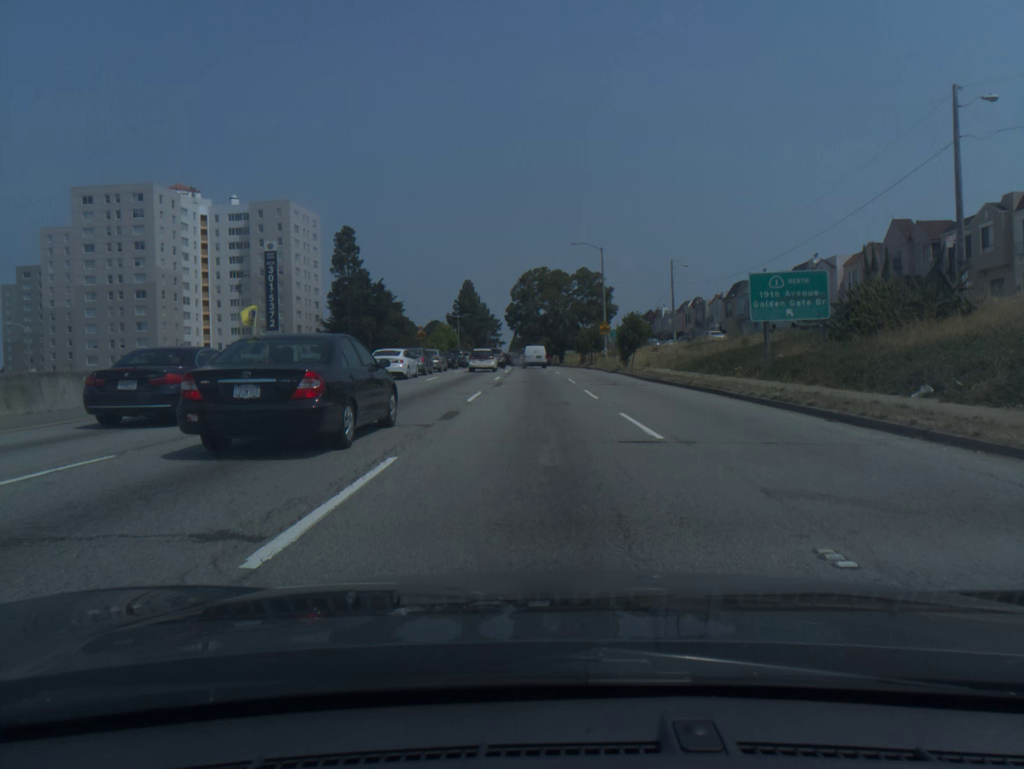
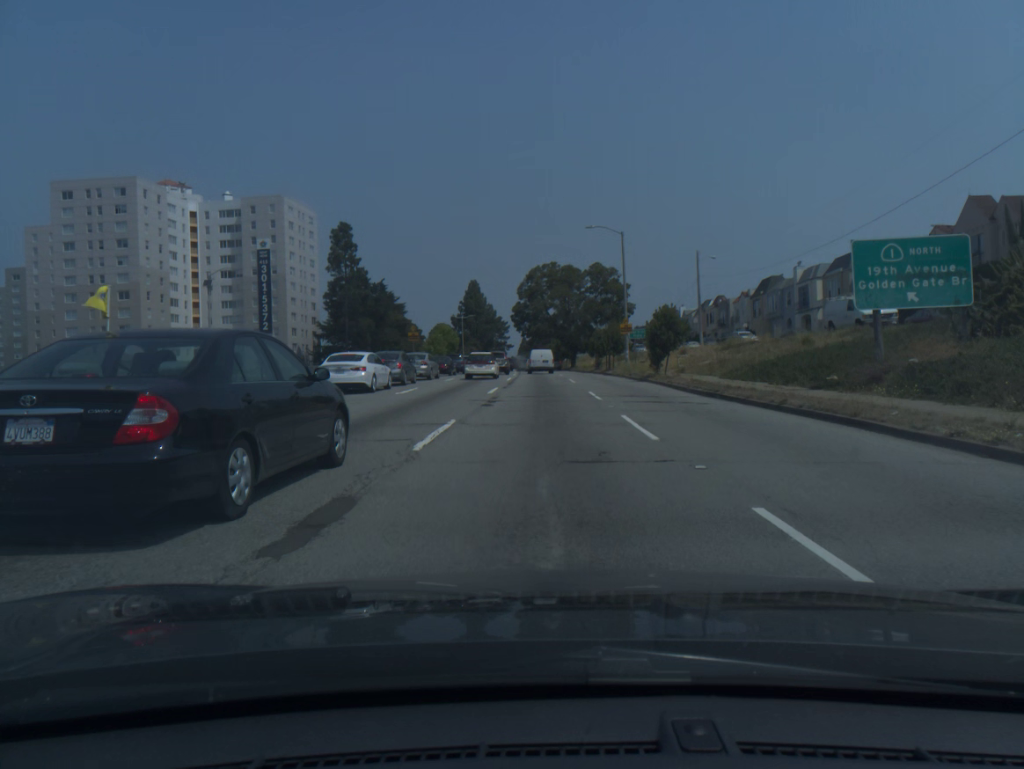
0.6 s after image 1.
(0.0, +9.1) m; 0°
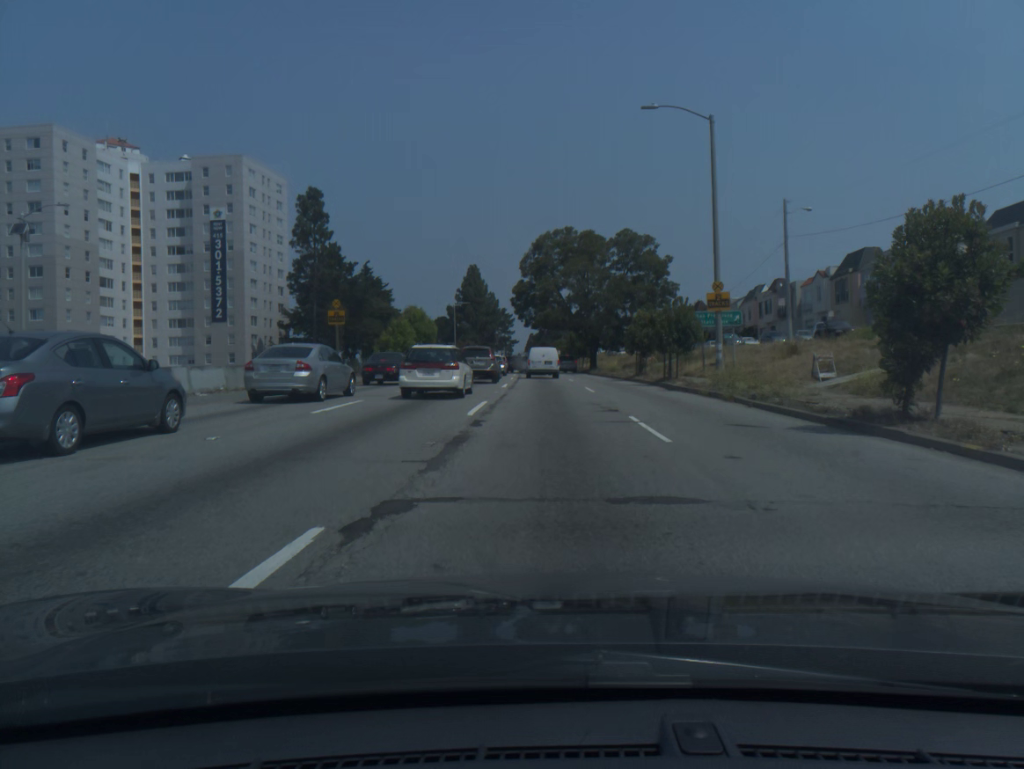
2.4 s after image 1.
(-0.2, +24.4) m; -1°
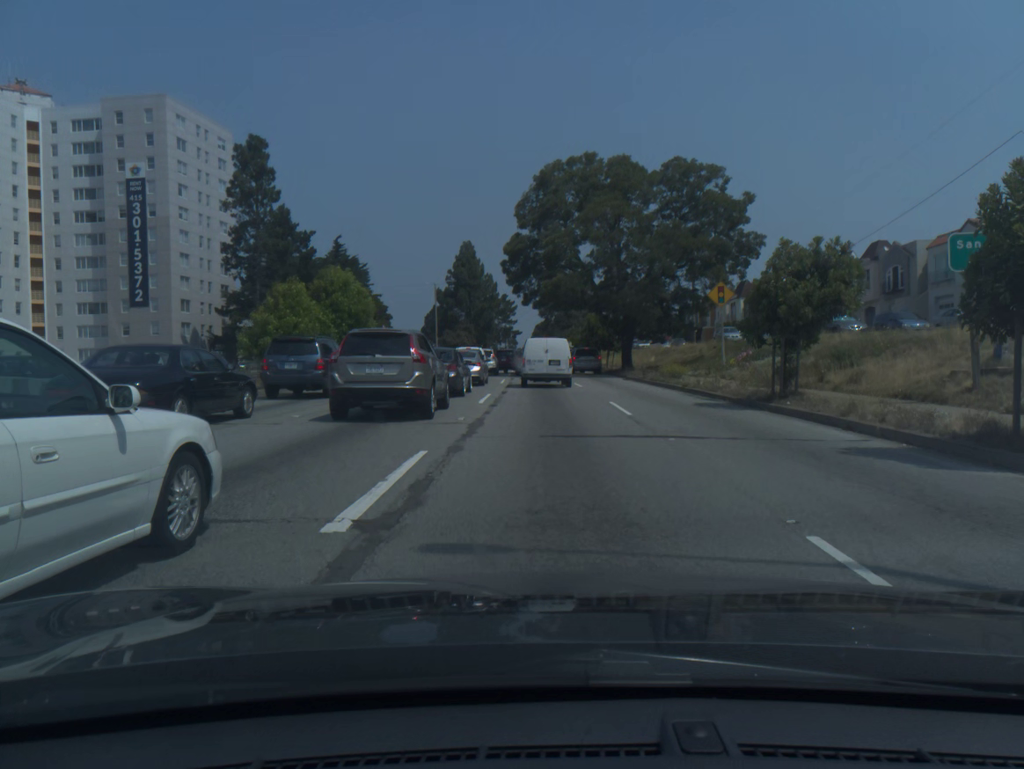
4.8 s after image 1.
(-0.1, +25.3) m; 0°
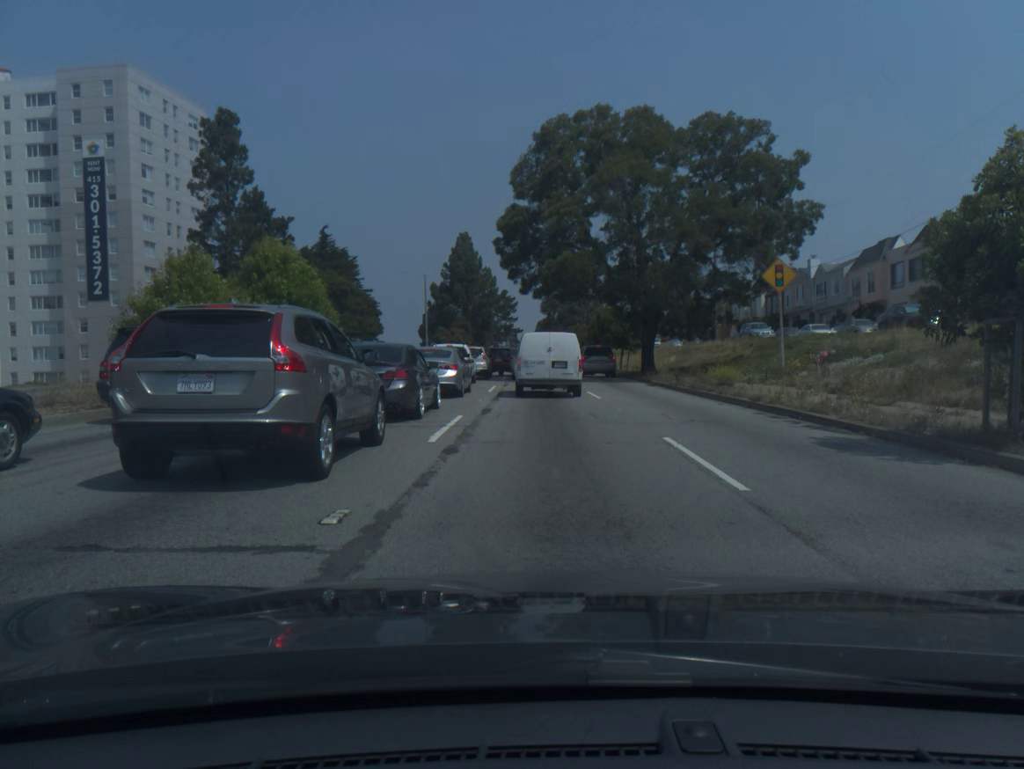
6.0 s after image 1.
(0.0, +8.9) m; 0°
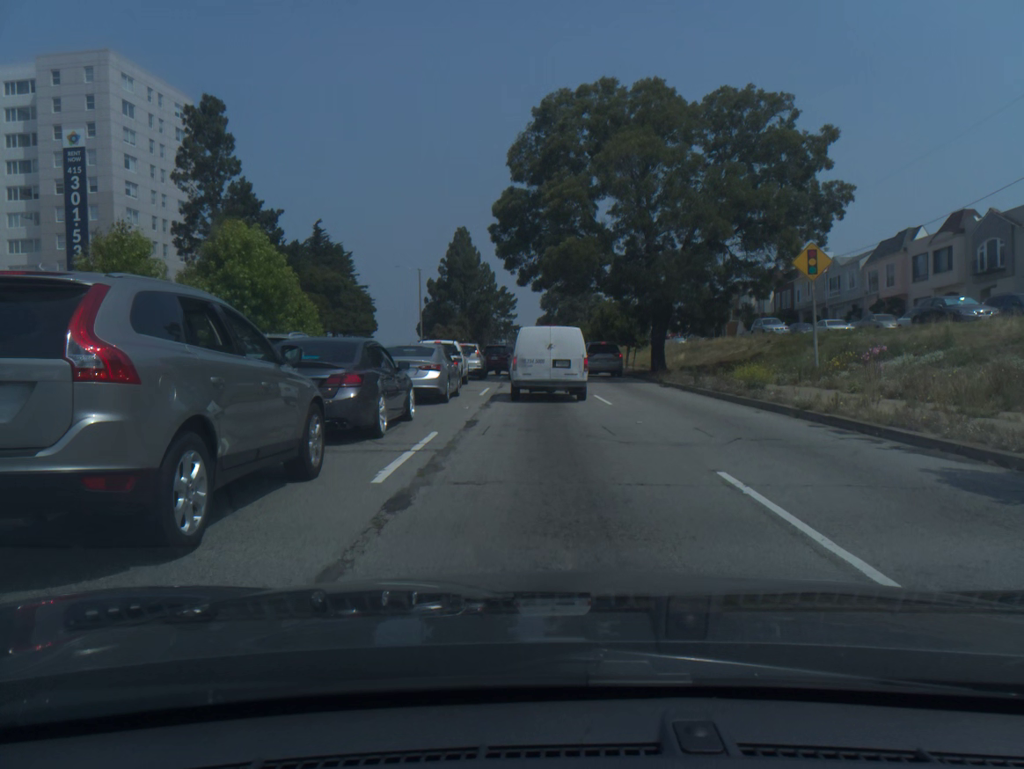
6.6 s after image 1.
(0.0, +3.5) m; 0°
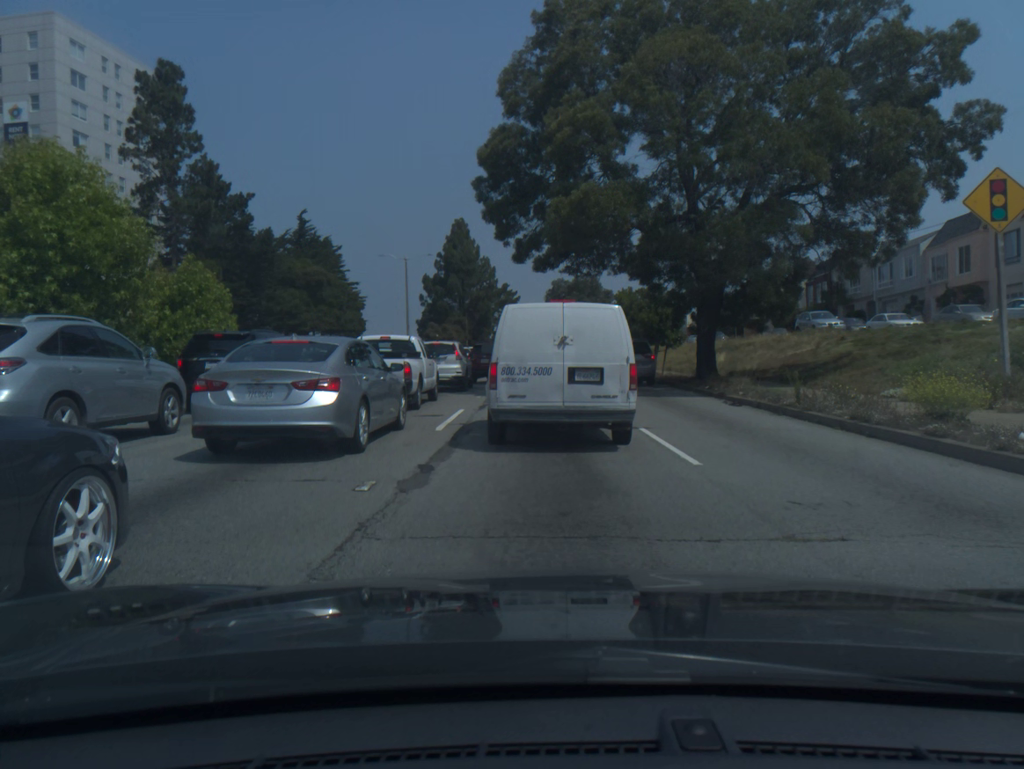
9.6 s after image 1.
(0.0, +10.1) m; 0°
